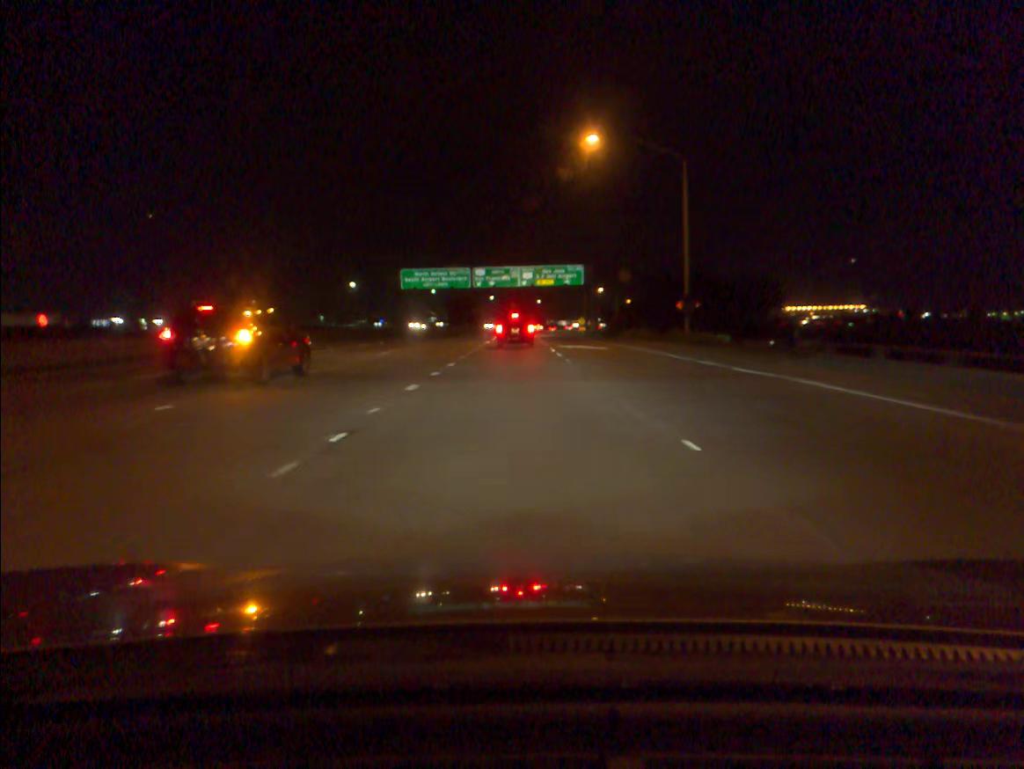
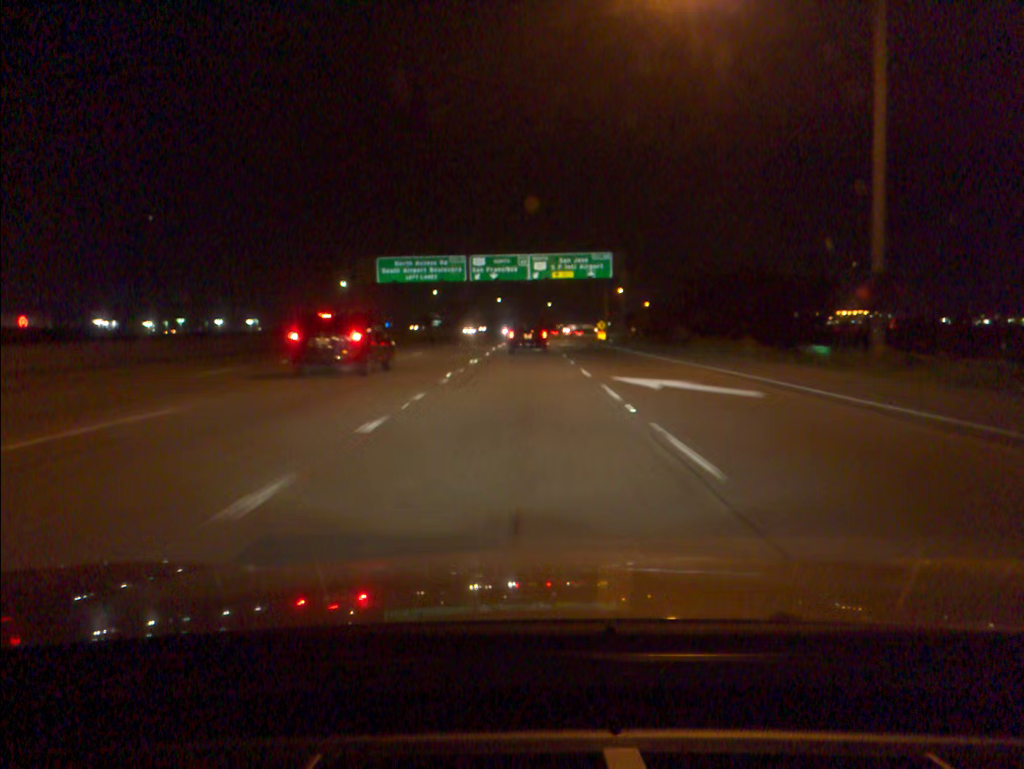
(-0.2, +24.4) m; -1°
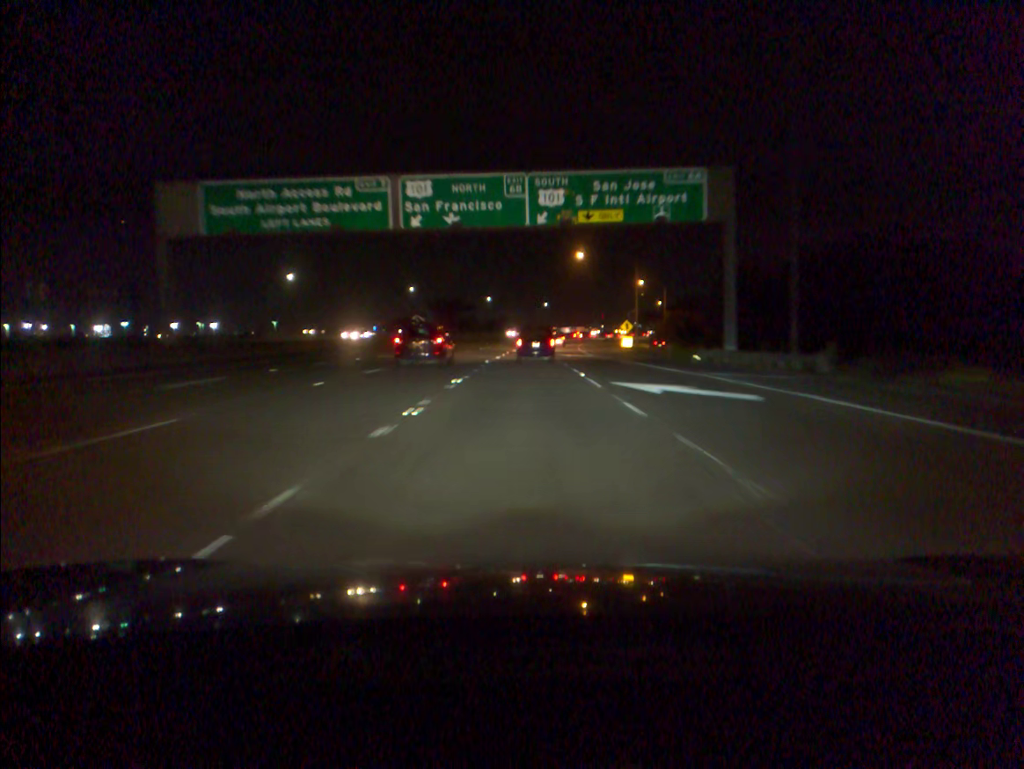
(+0.1, +45.6) m; 0°
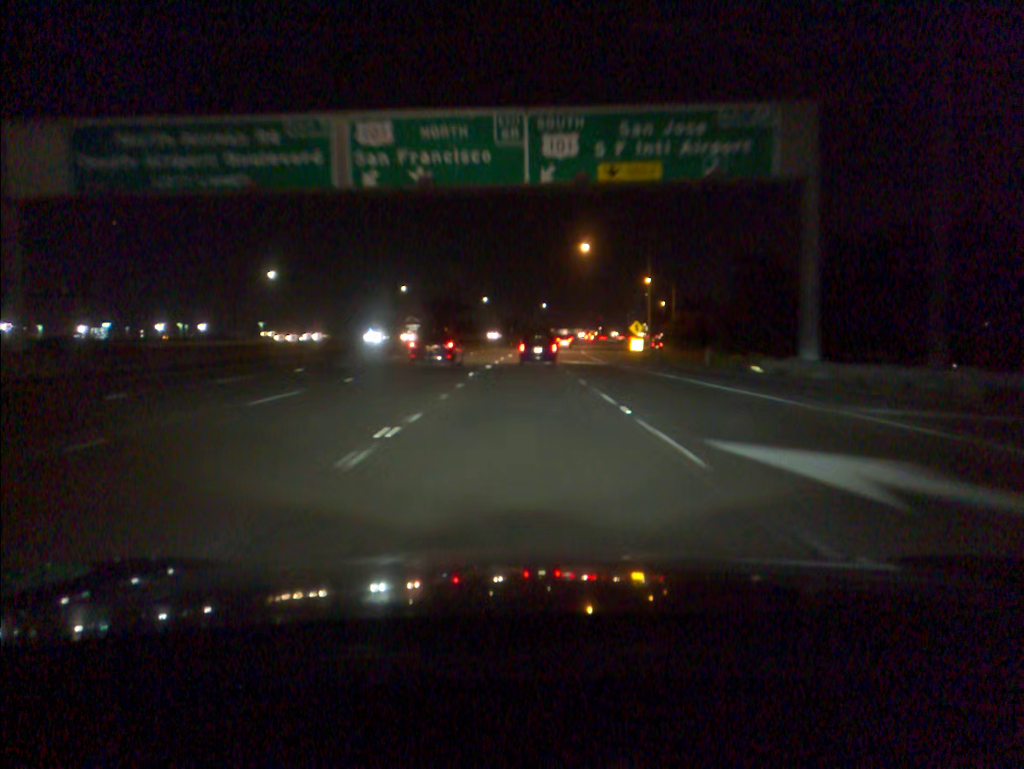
(0.0, +11.1) m; 0°
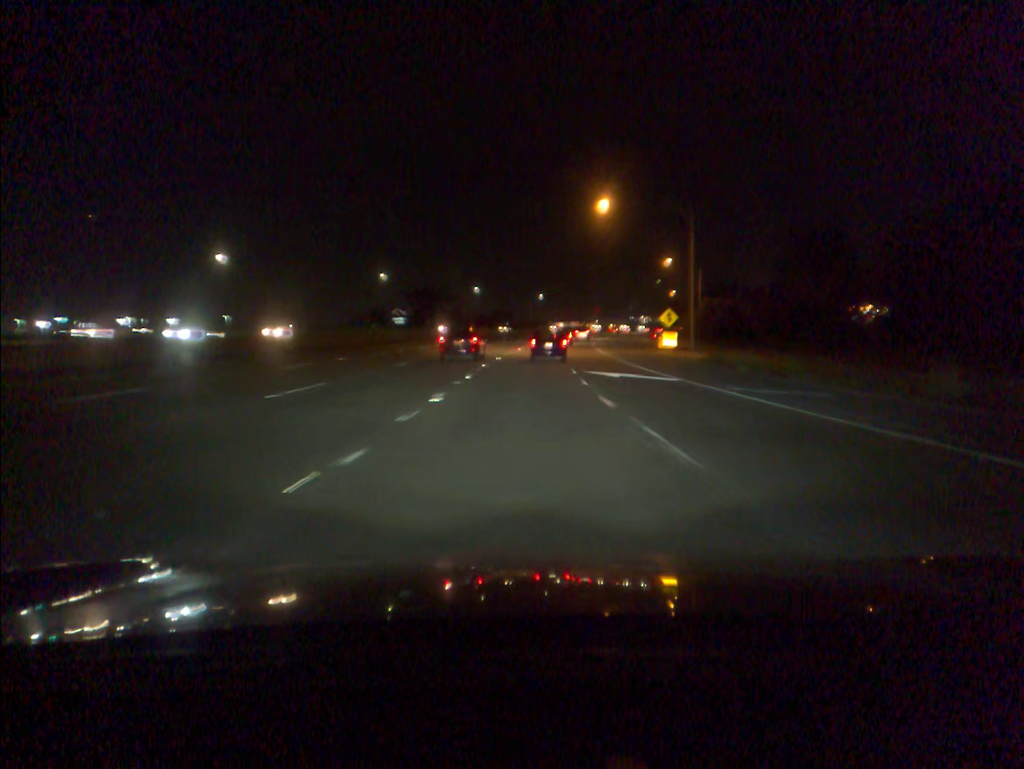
(+0.1, +22.3) m; 0°
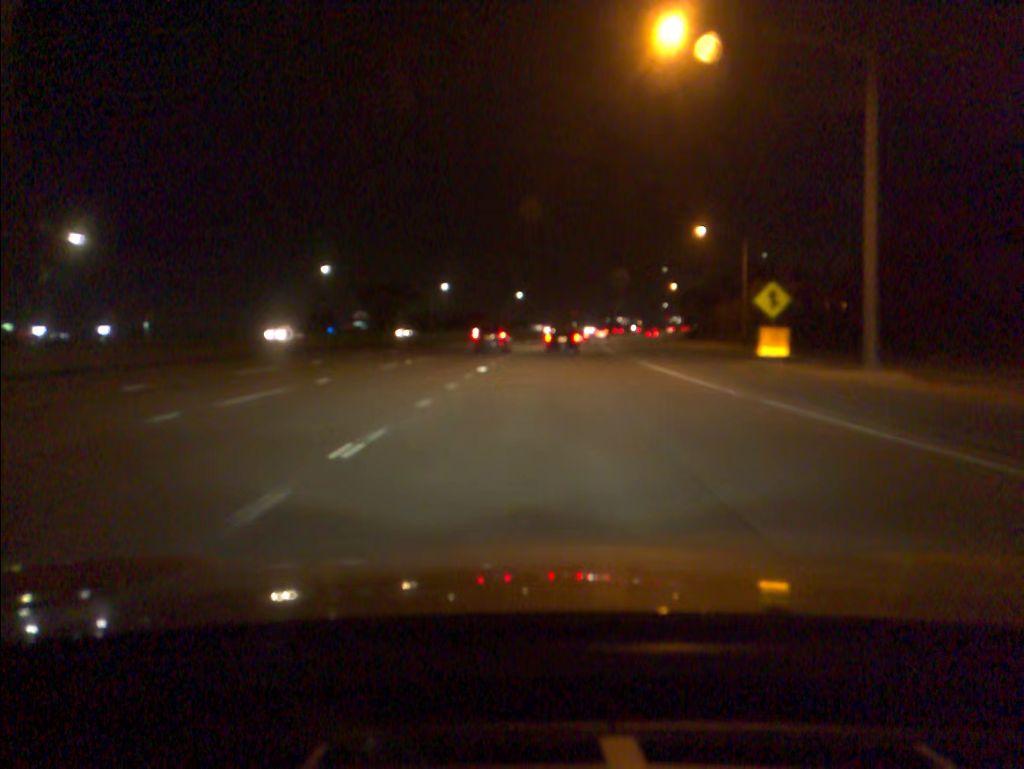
(+0.4, +34.8) m; +1°
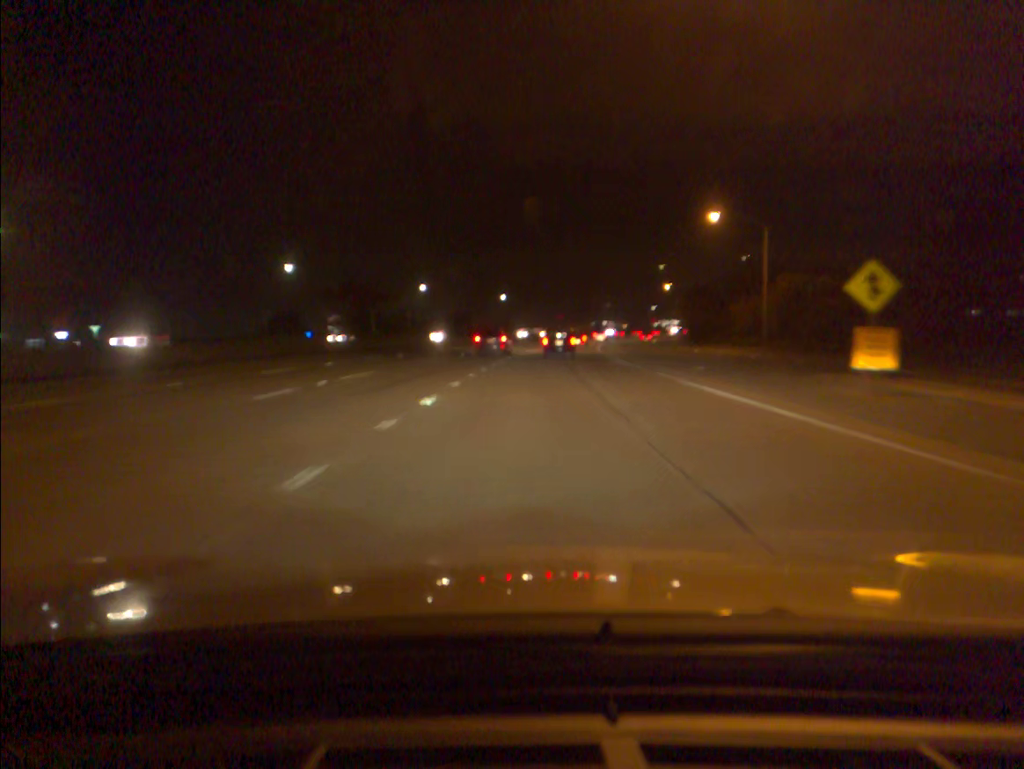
(+0.1, +11.9) m; +1°
